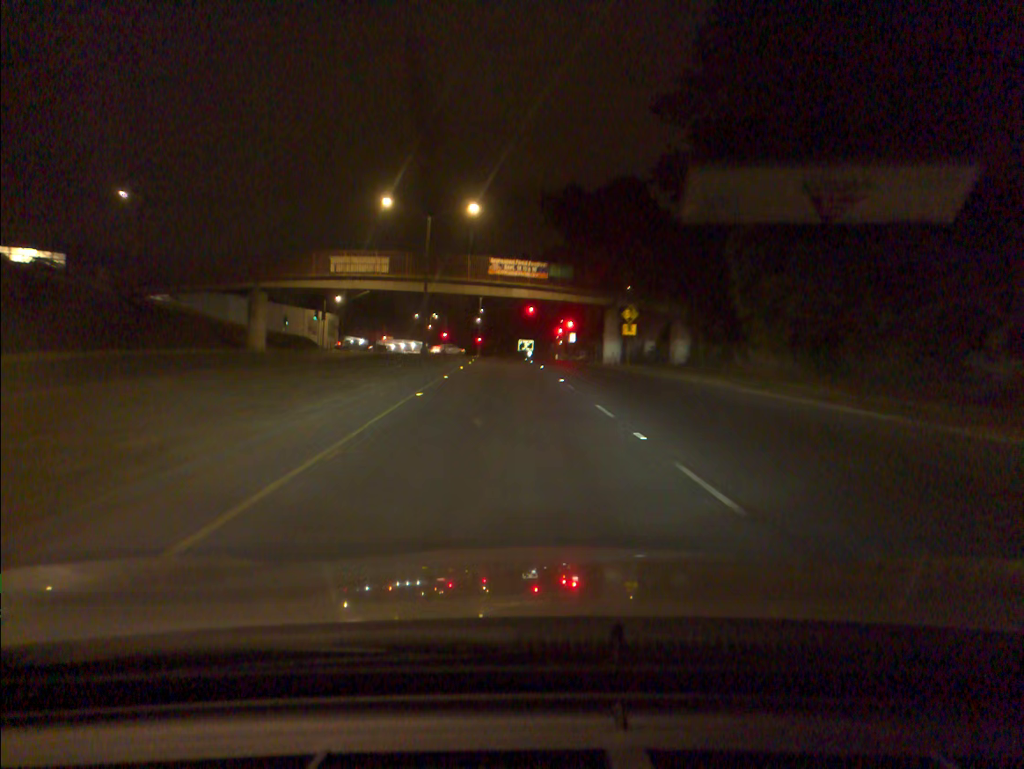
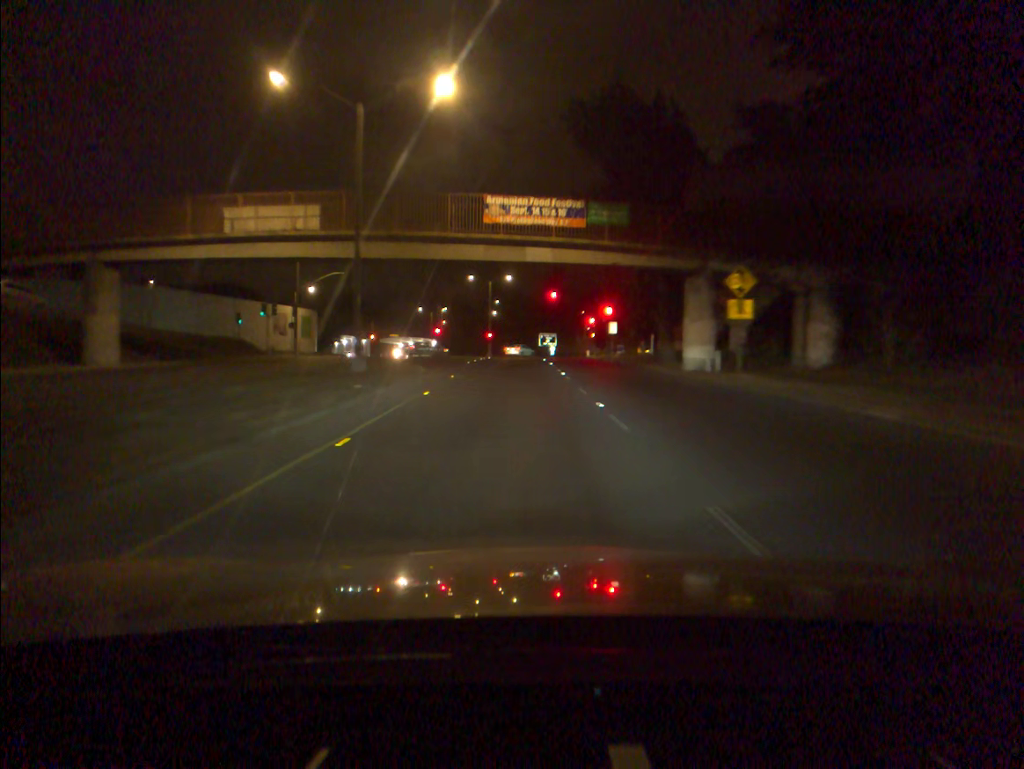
(-0.3, +24.6) m; -2°
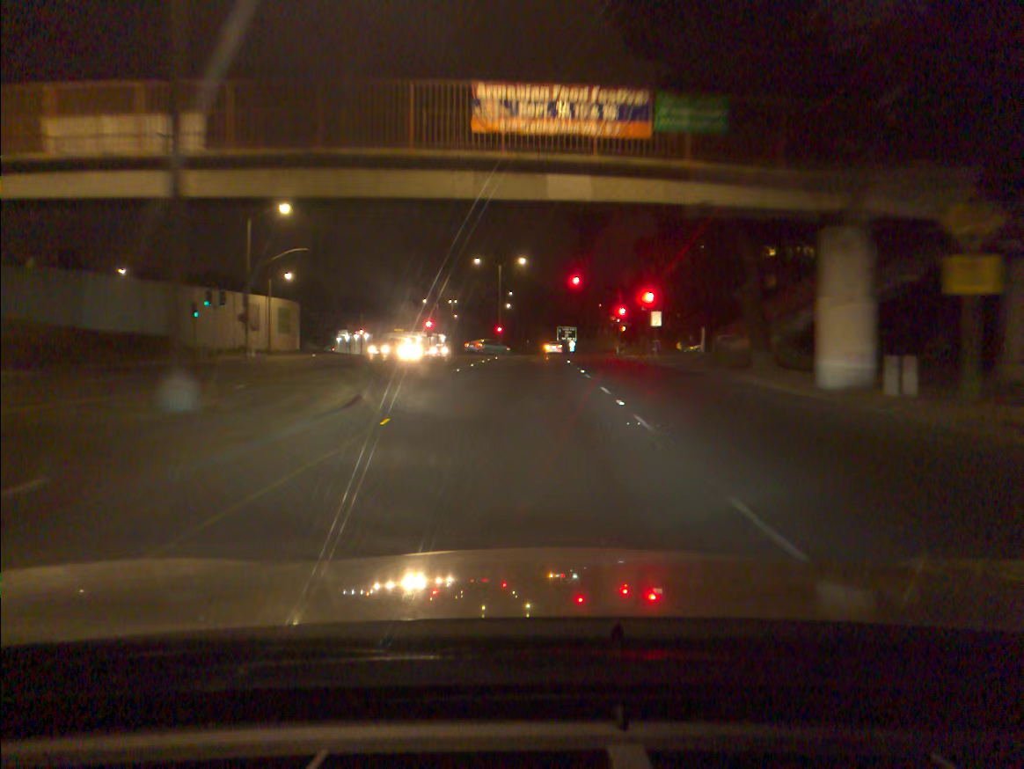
(-0.1, +14.8) m; -1°
